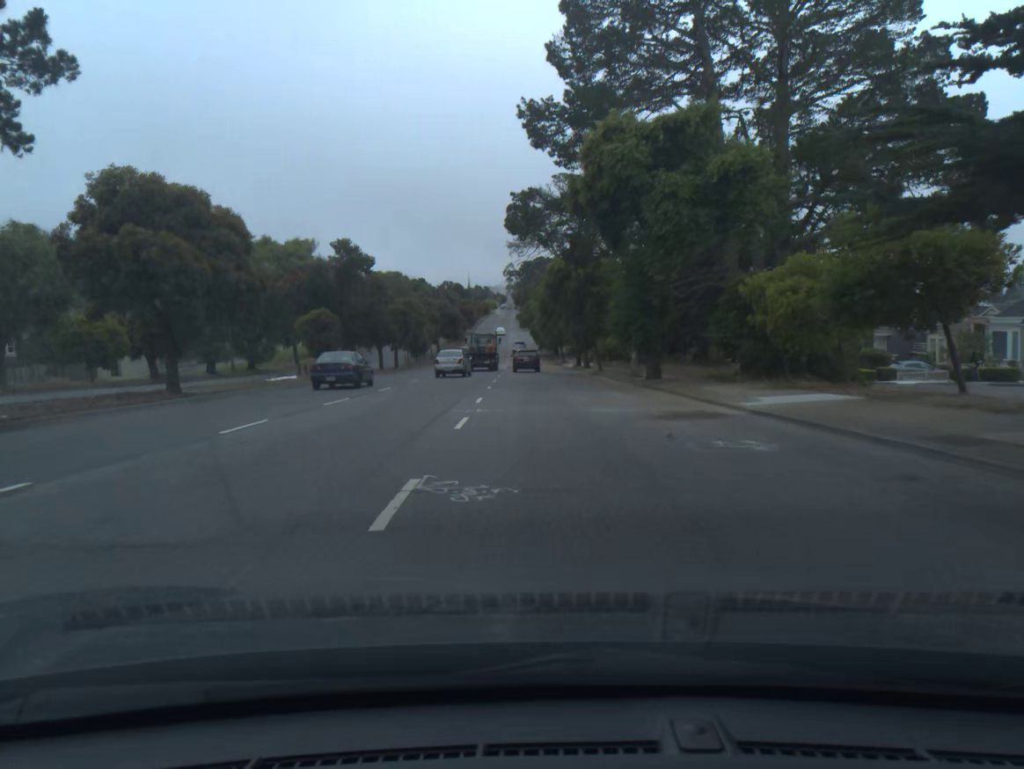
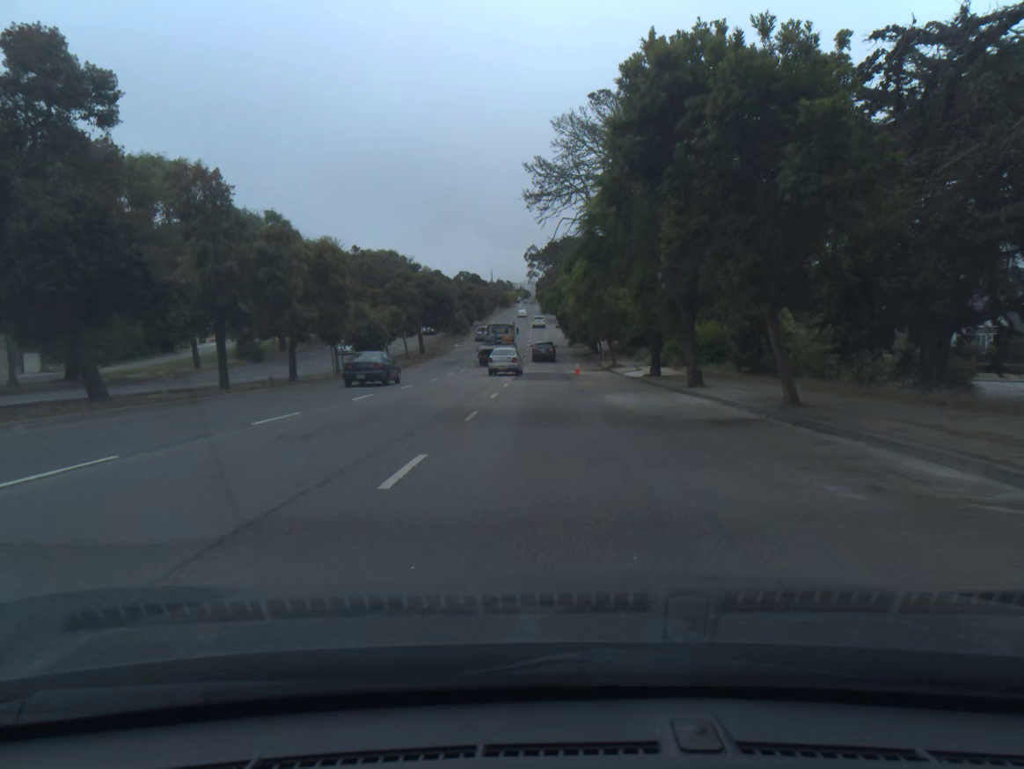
(-0.7, +34.8) m; -2°
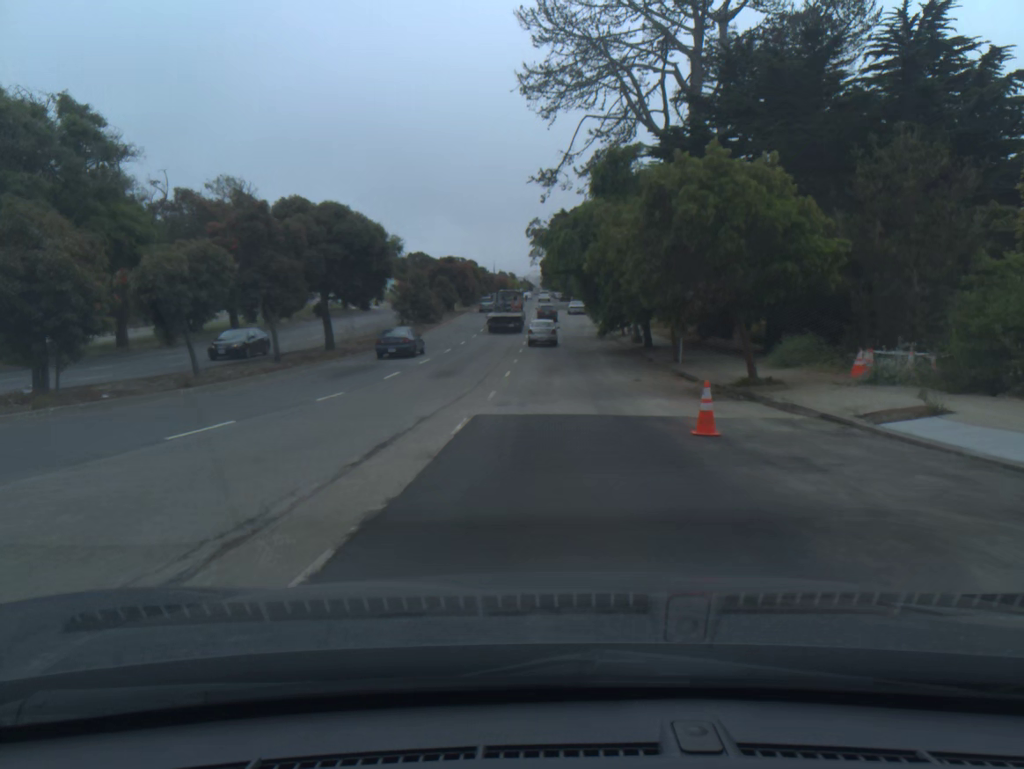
(-0.2, +33.1) m; 0°
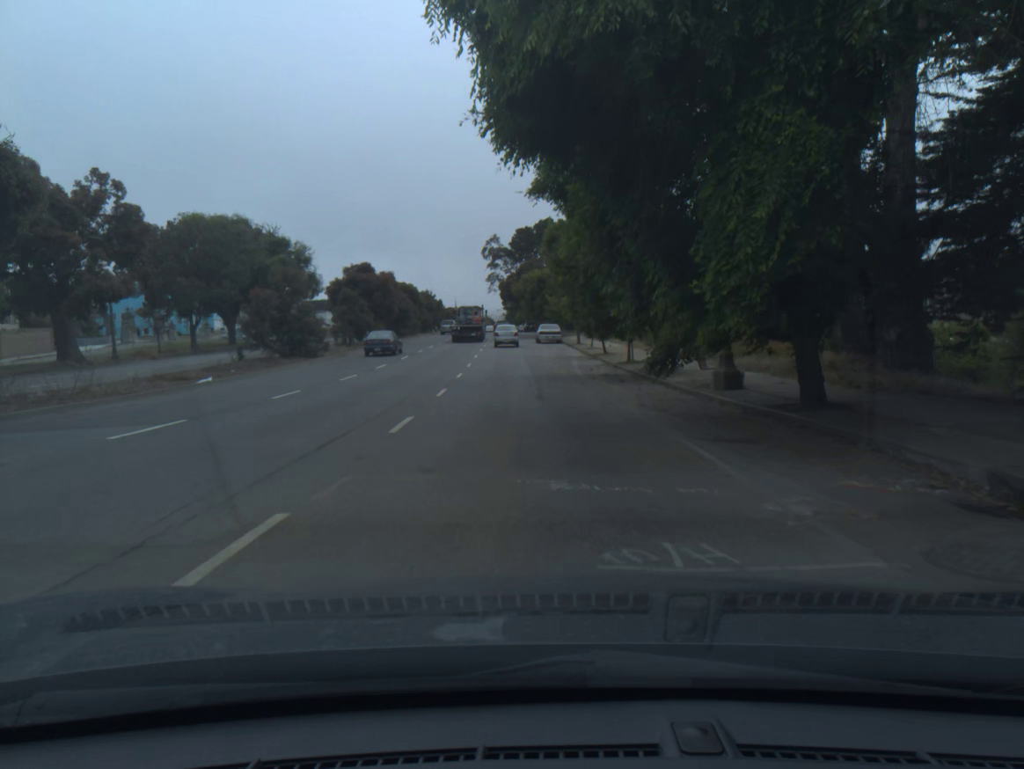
(+0.5, +28.4) m; +3°
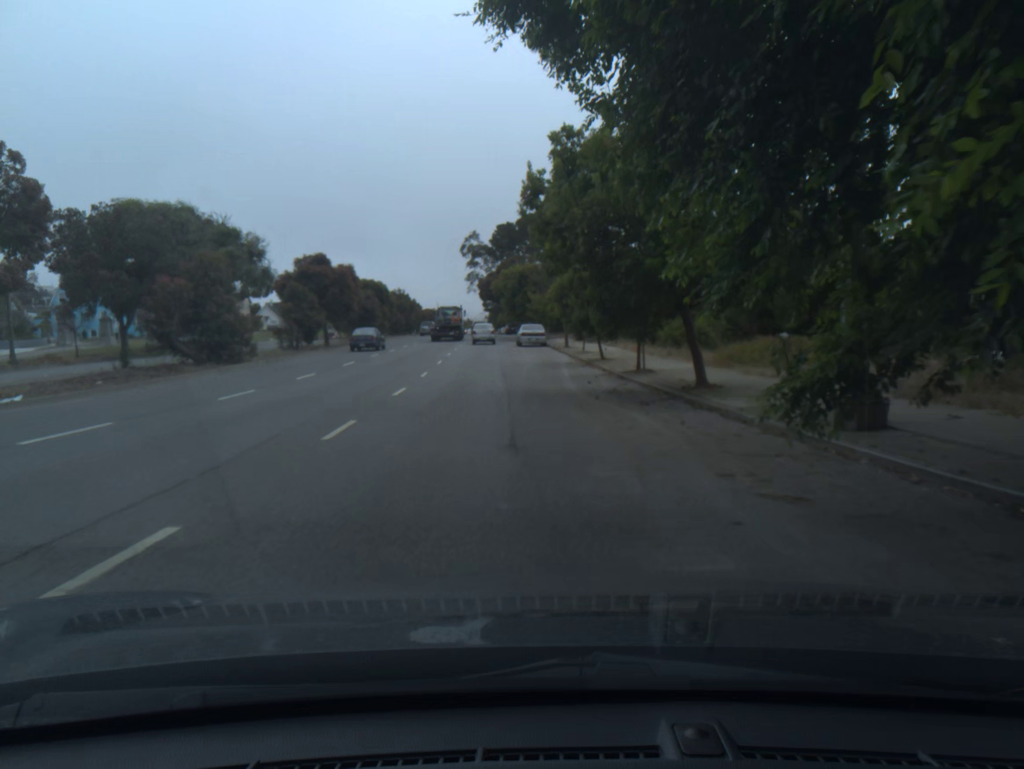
(+0.1, +8.2) m; +1°
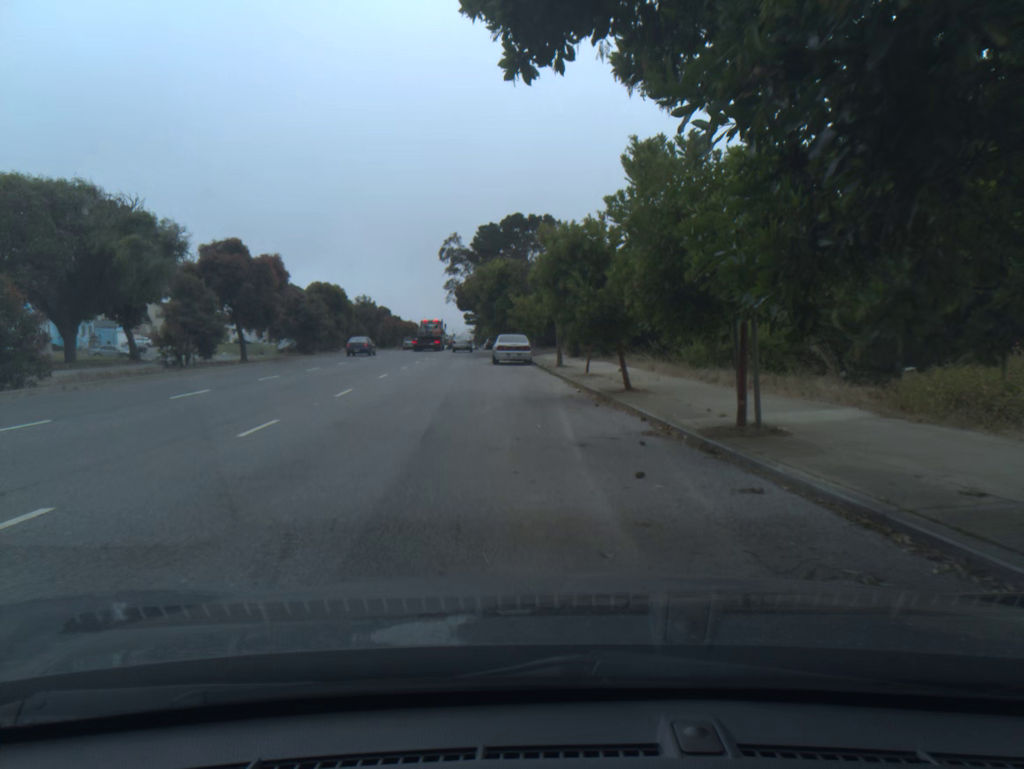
(+0.2, +13.7) m; +1°
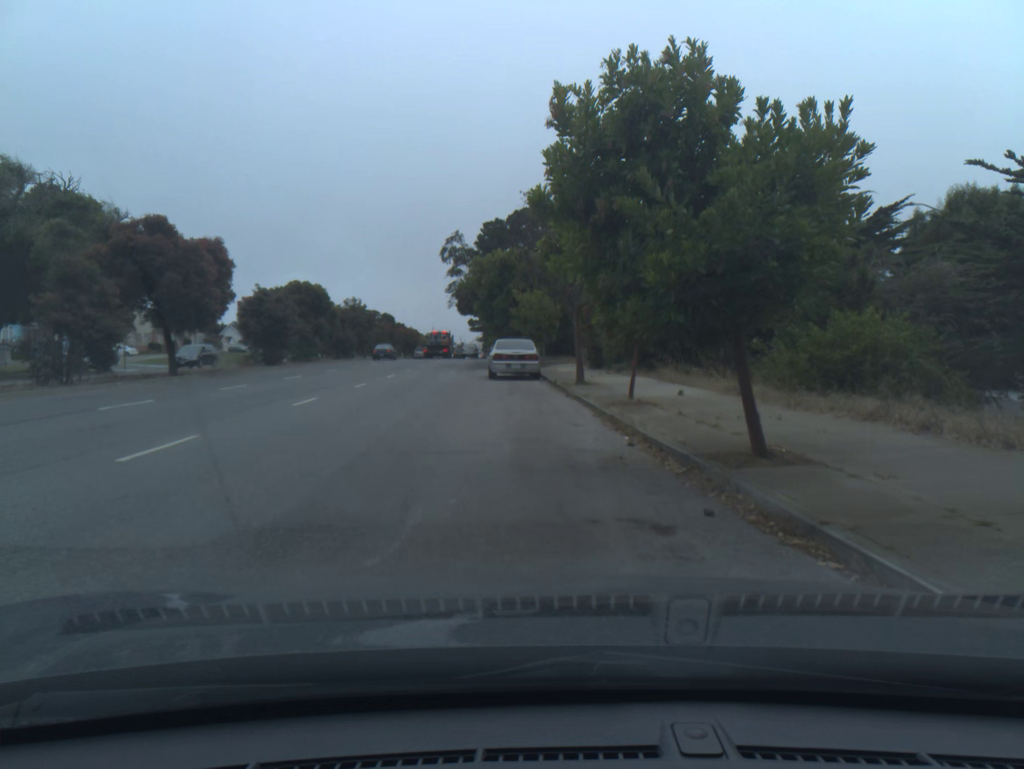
(-0.1, +9.7) m; -1°
